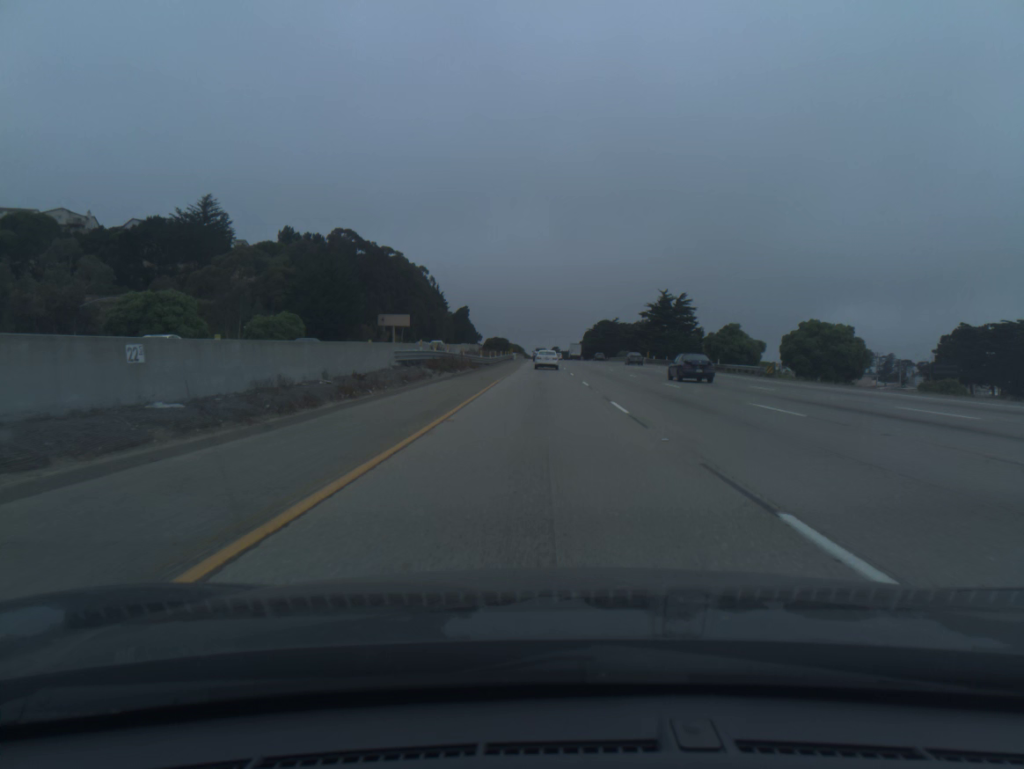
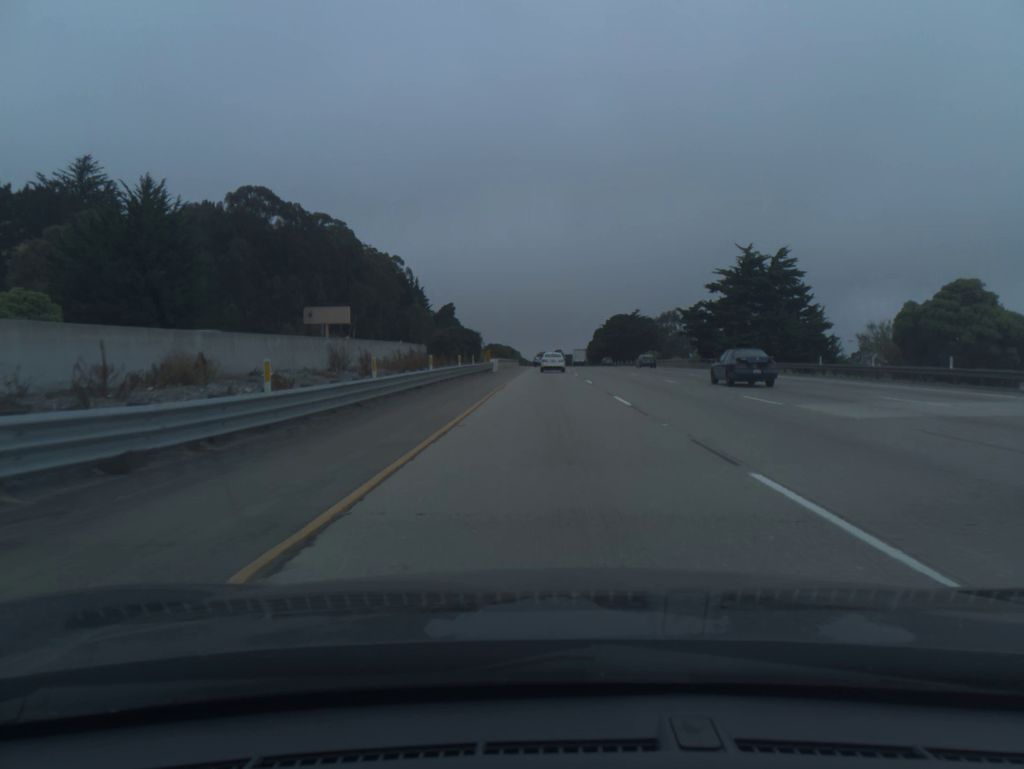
(-0.2, +56.2) m; 0°
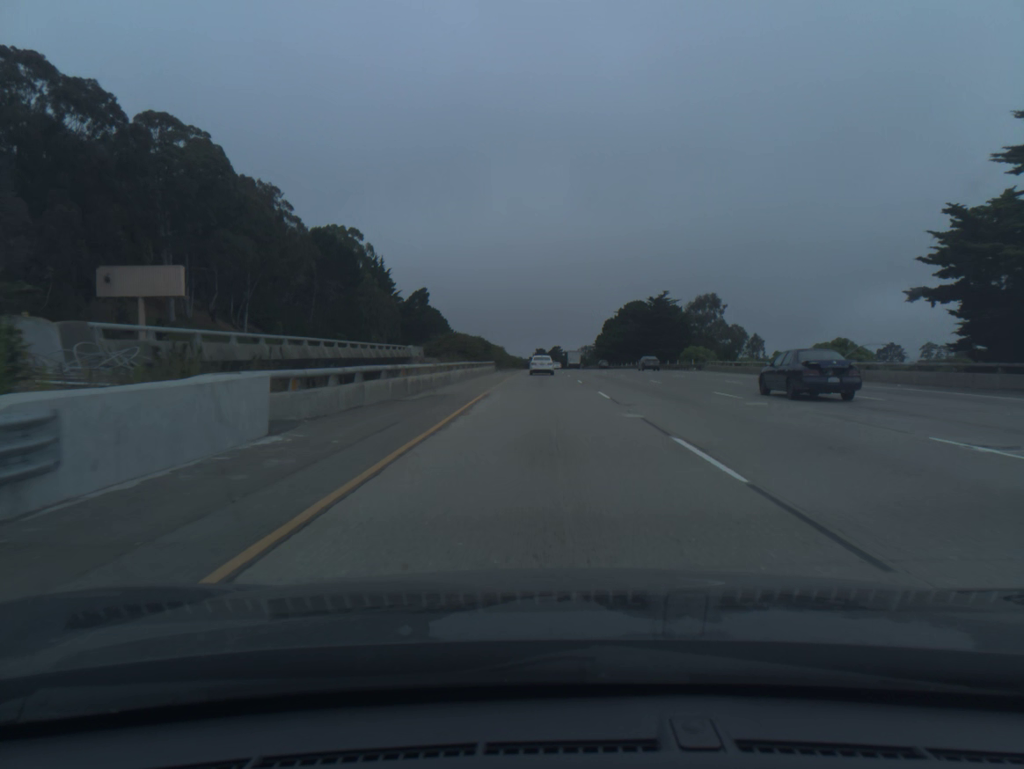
(+0.3, +55.4) m; 0°
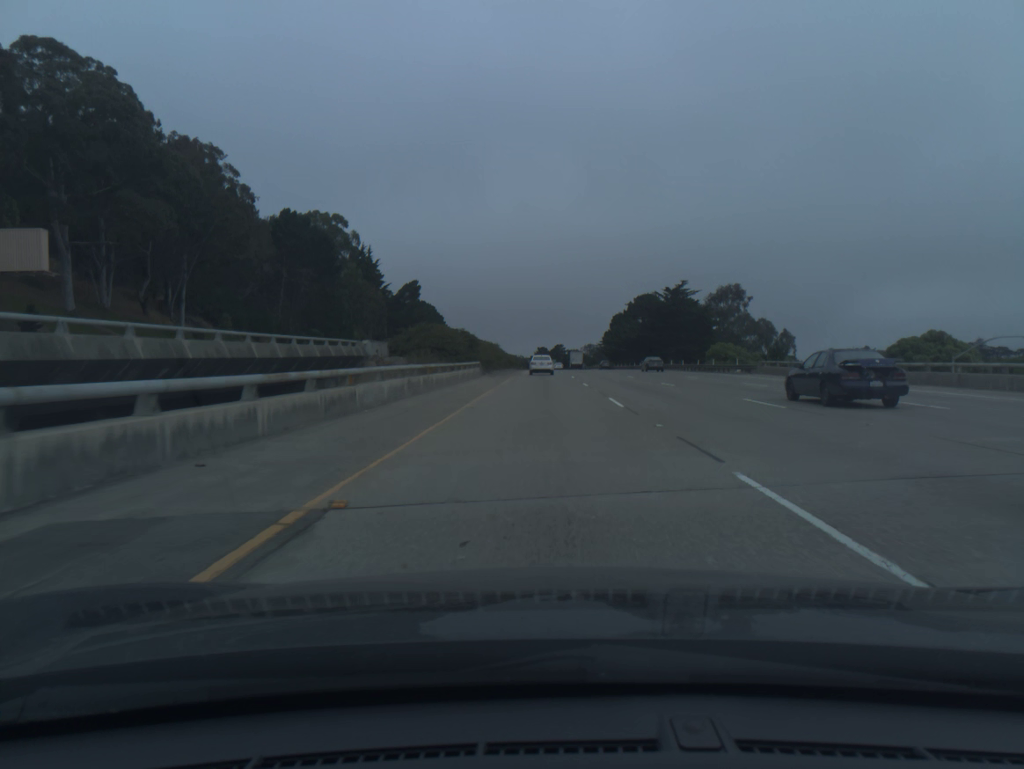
(0.0, +18.4) m; 0°
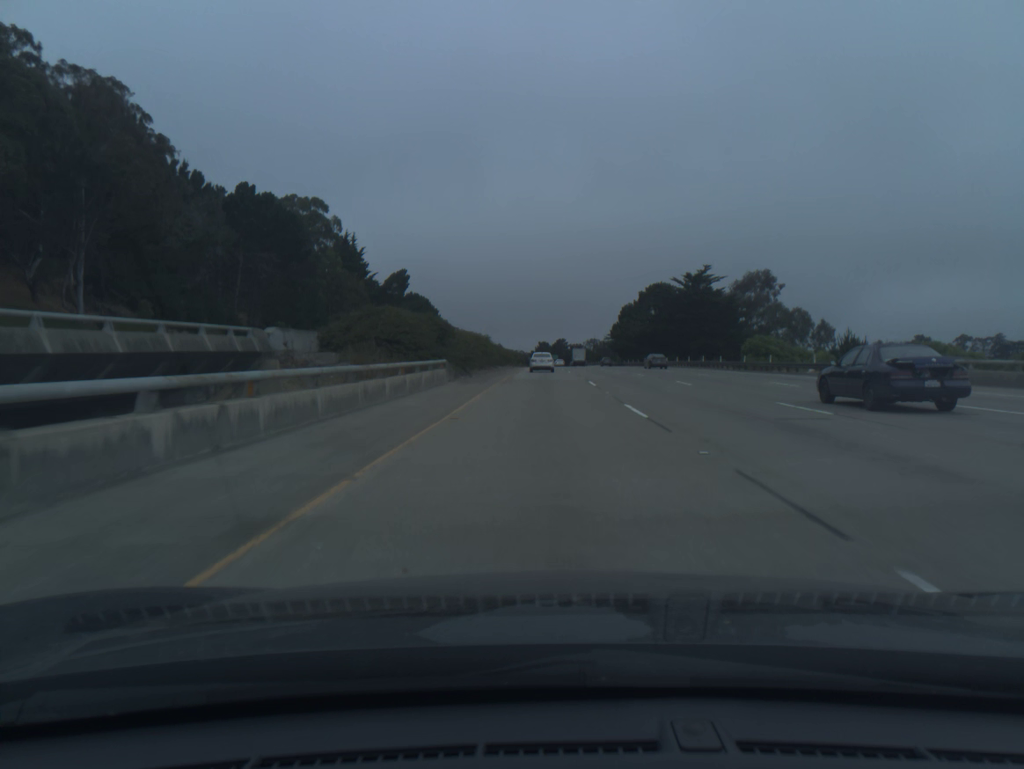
(0.0, +18.3) m; 0°
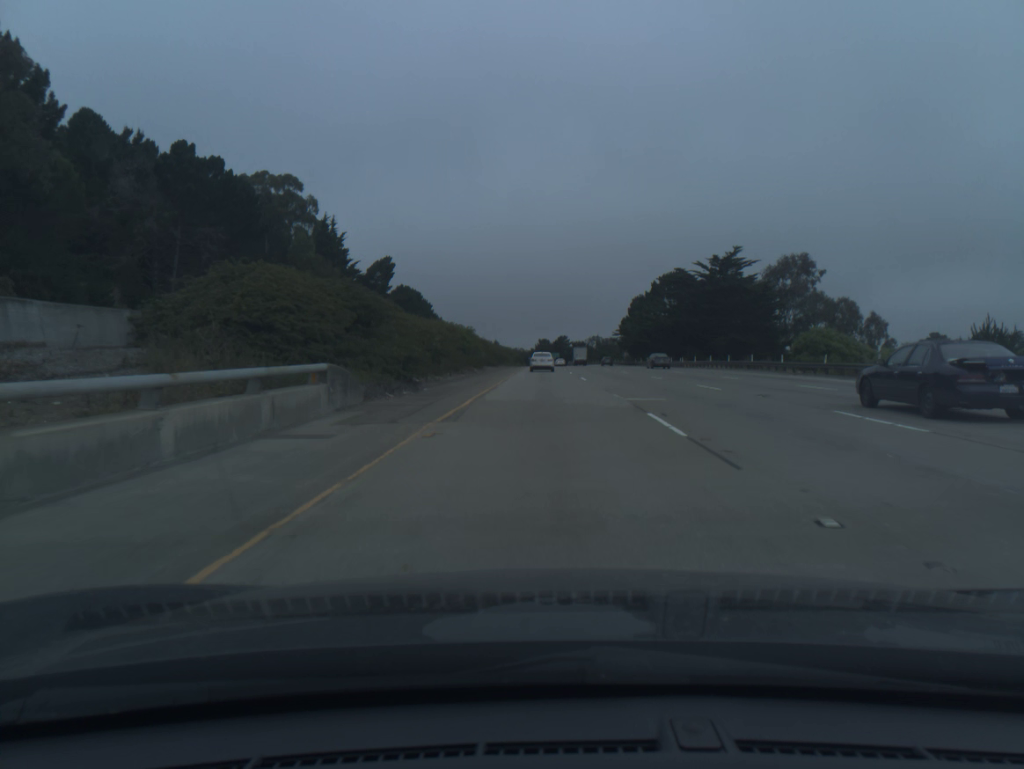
(0.0, +18.3) m; 0°
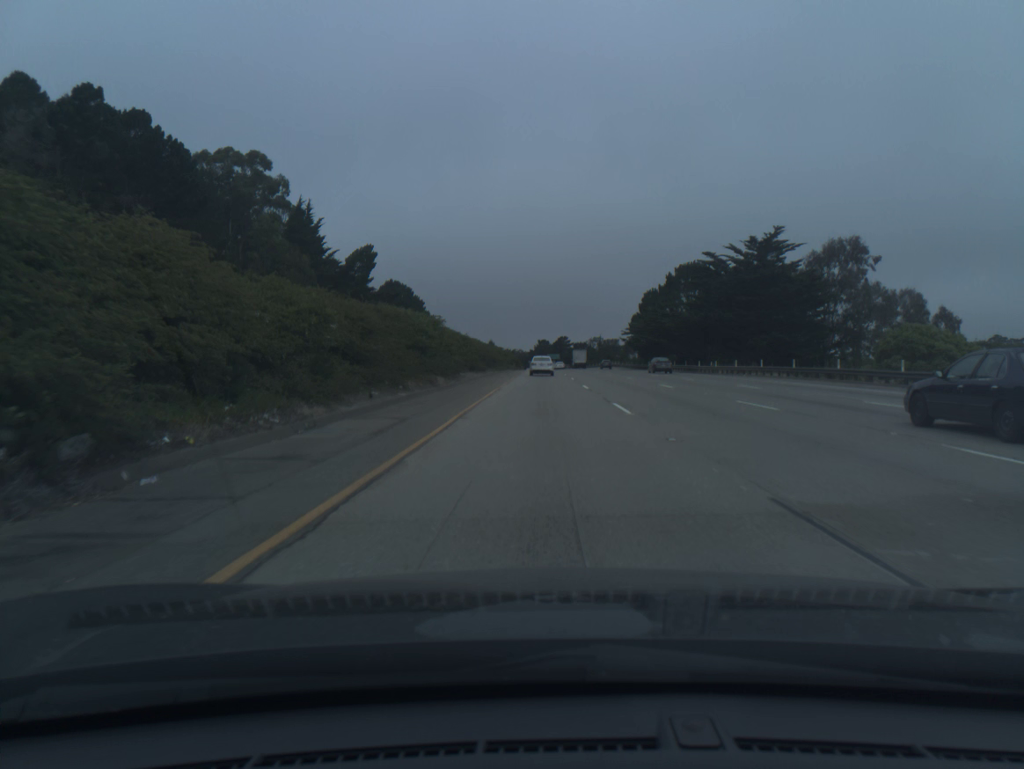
(0.0, +18.3) m; 0°
